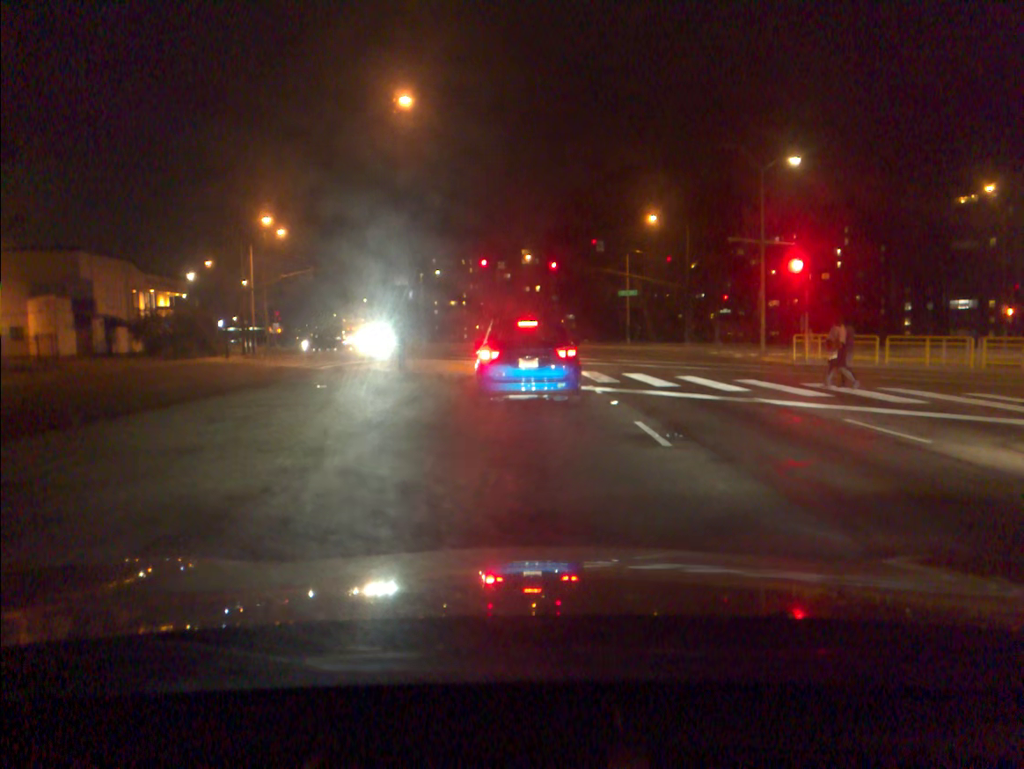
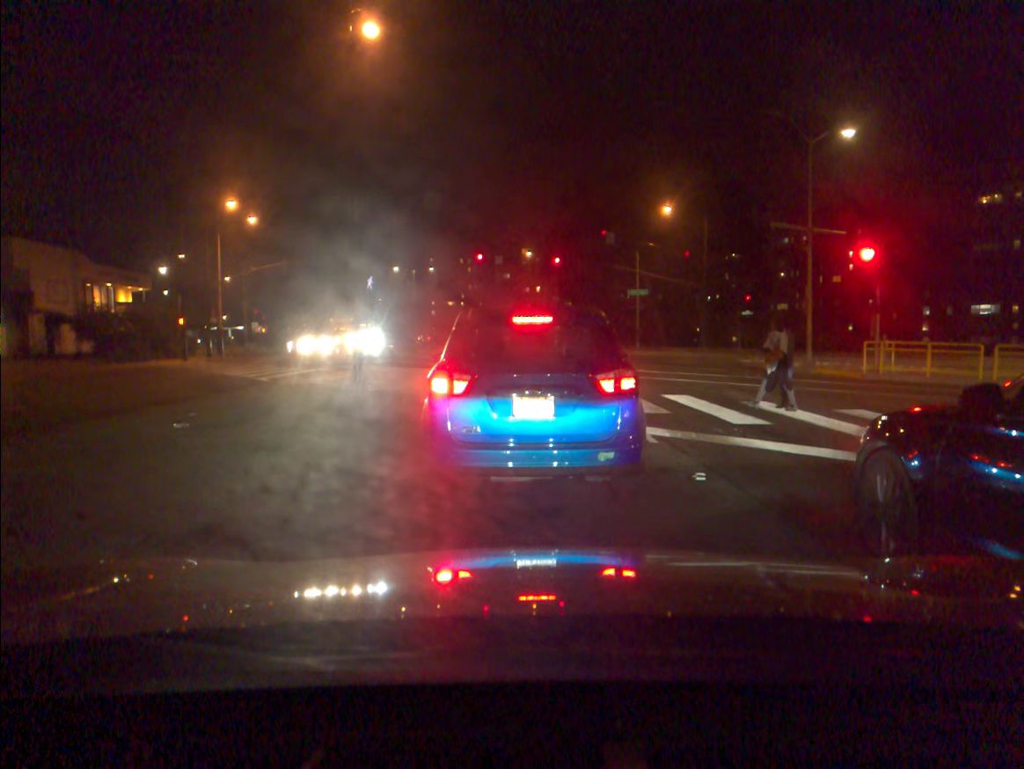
(0.0, +7.0) m; 0°
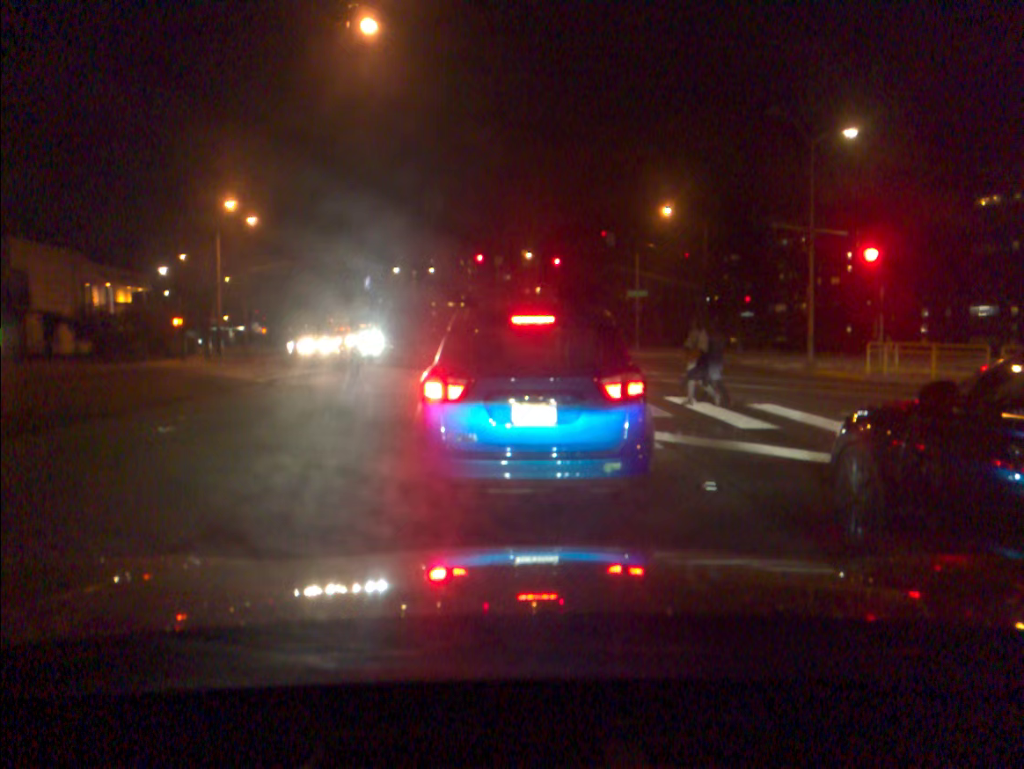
(0.0, +0.5) m; 0°
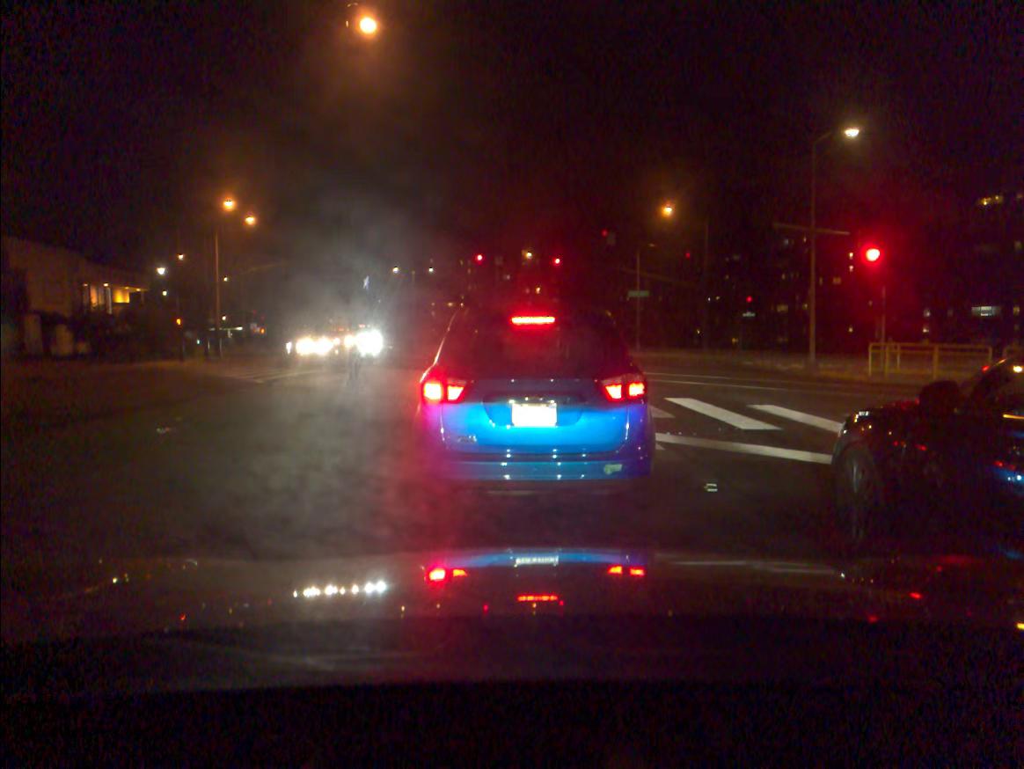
(0.0, 0.0) m; 0°
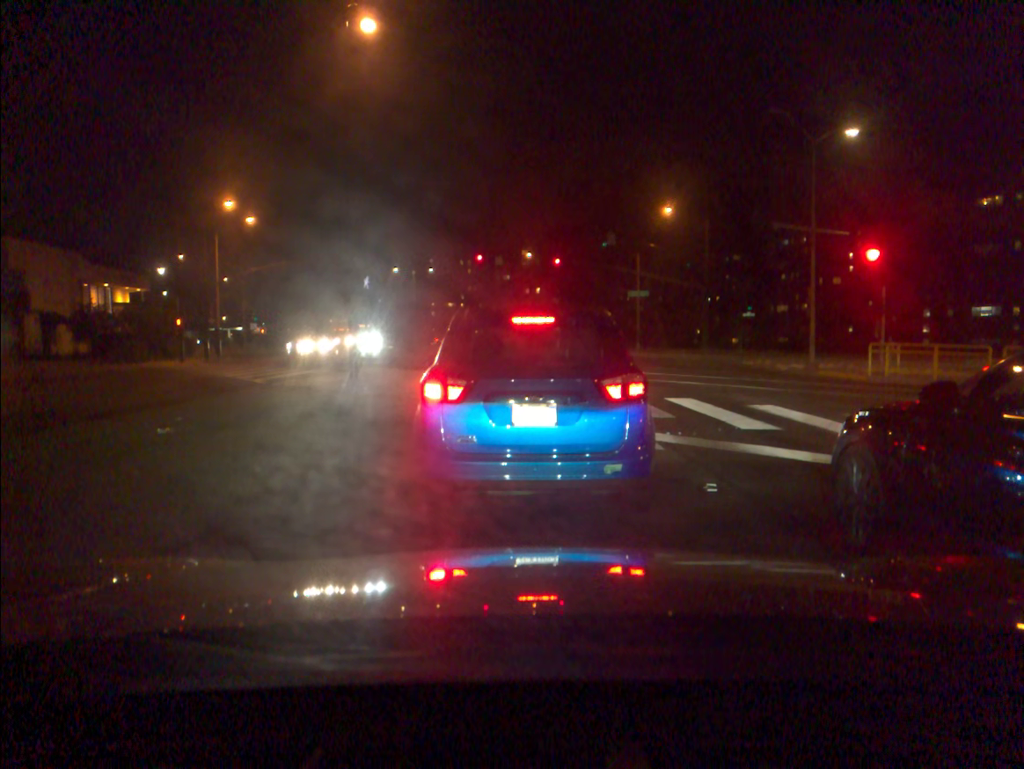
(0.0, 0.0) m; 0°
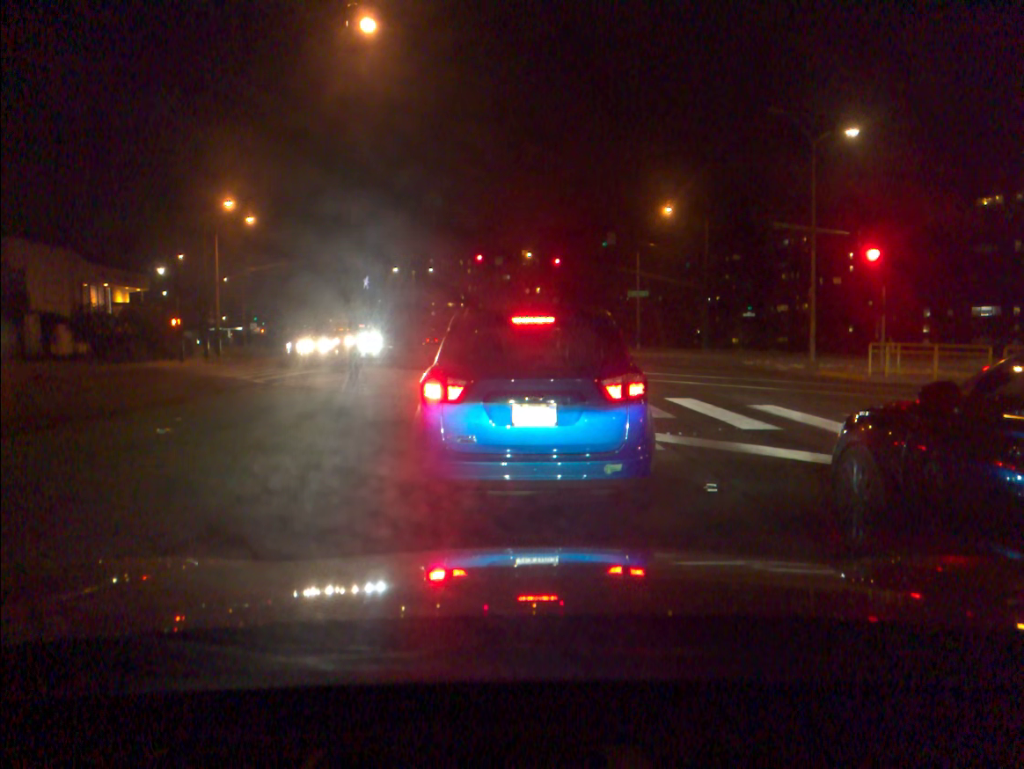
(0.0, 0.0) m; 0°
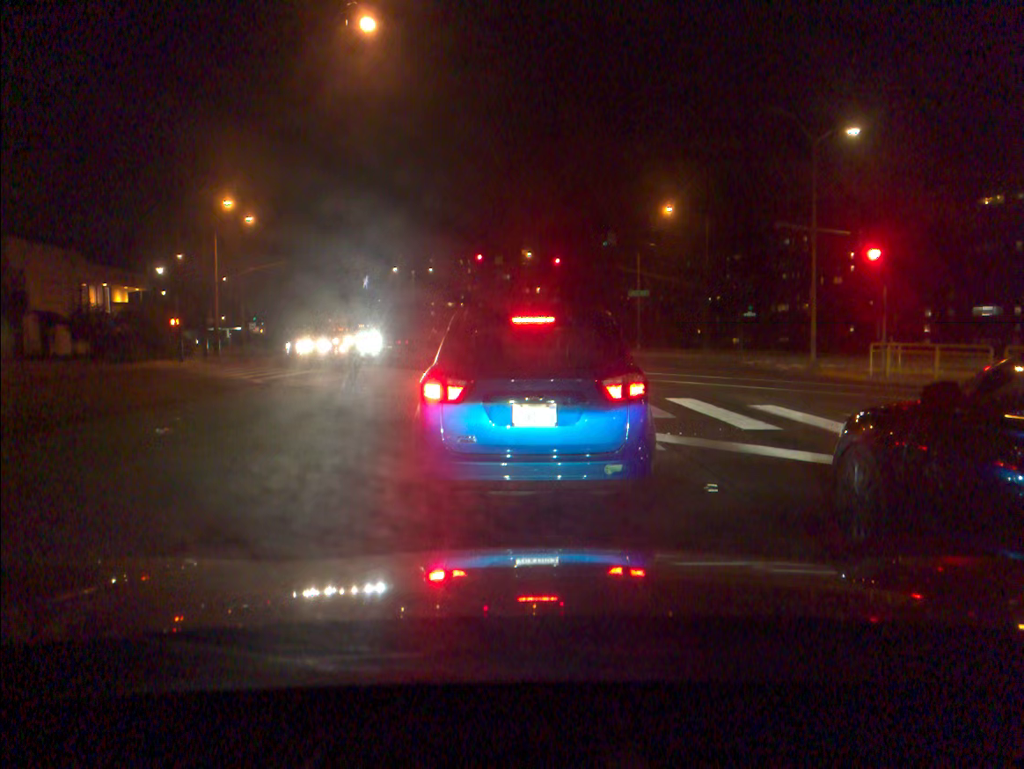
(0.0, 0.0) m; 0°
